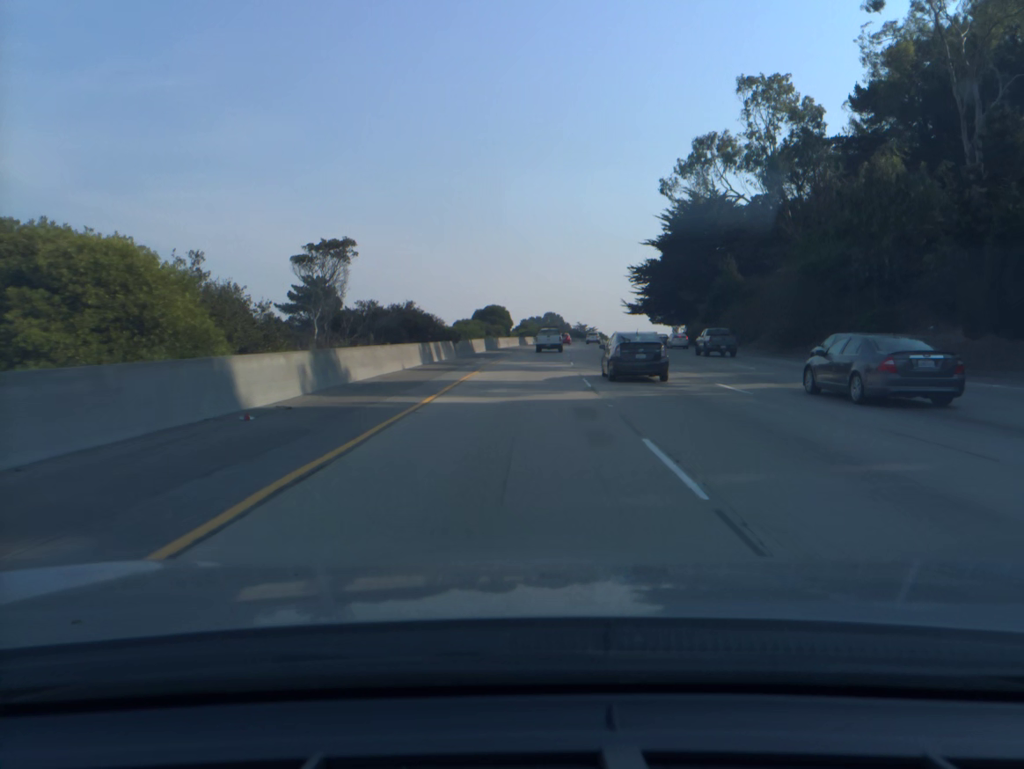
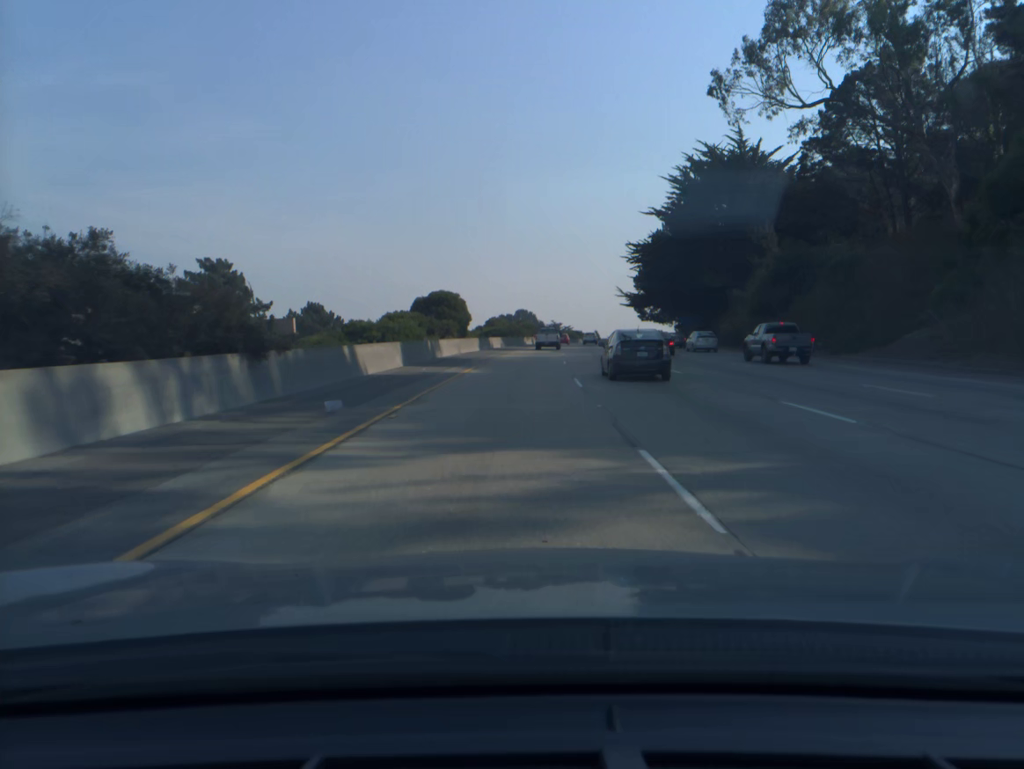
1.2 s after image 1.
(+0.7, +30.2) m; +2°
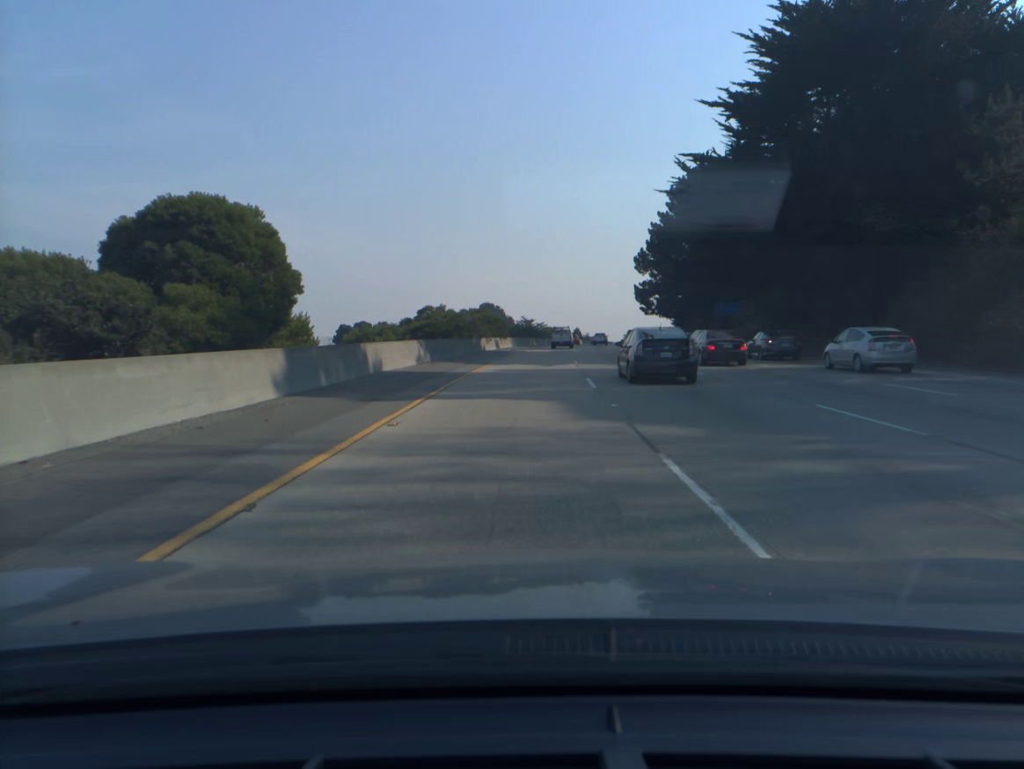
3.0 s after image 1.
(+0.9, +44.9) m; +2°
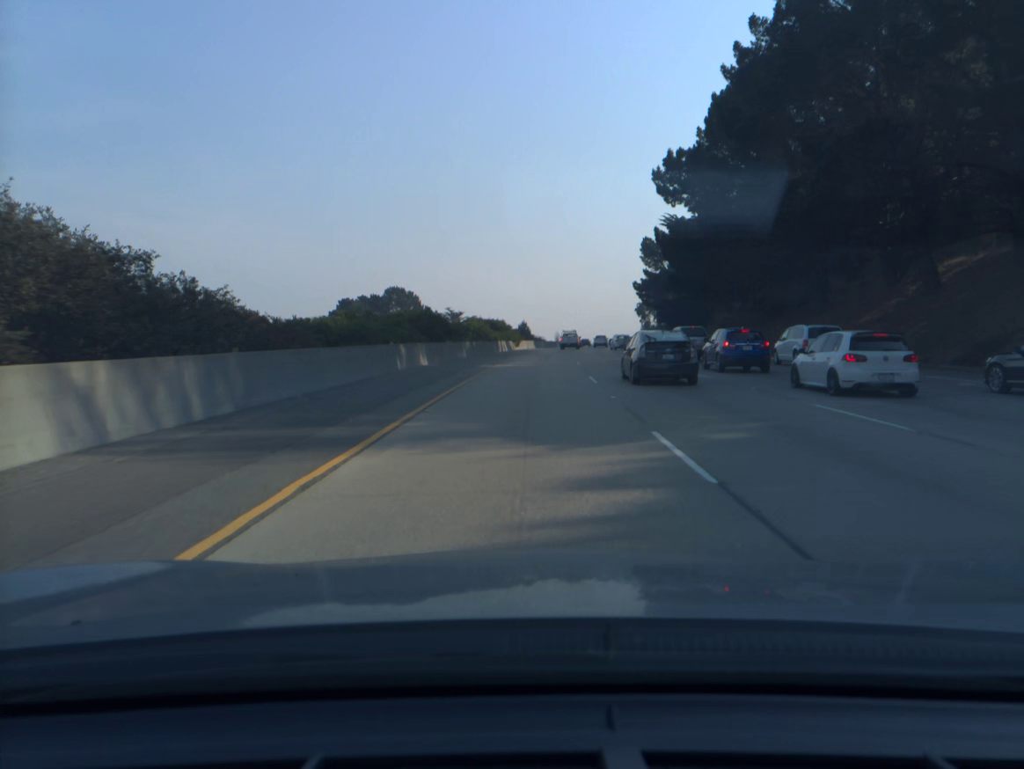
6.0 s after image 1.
(+3.0, +70.7) m; +5°
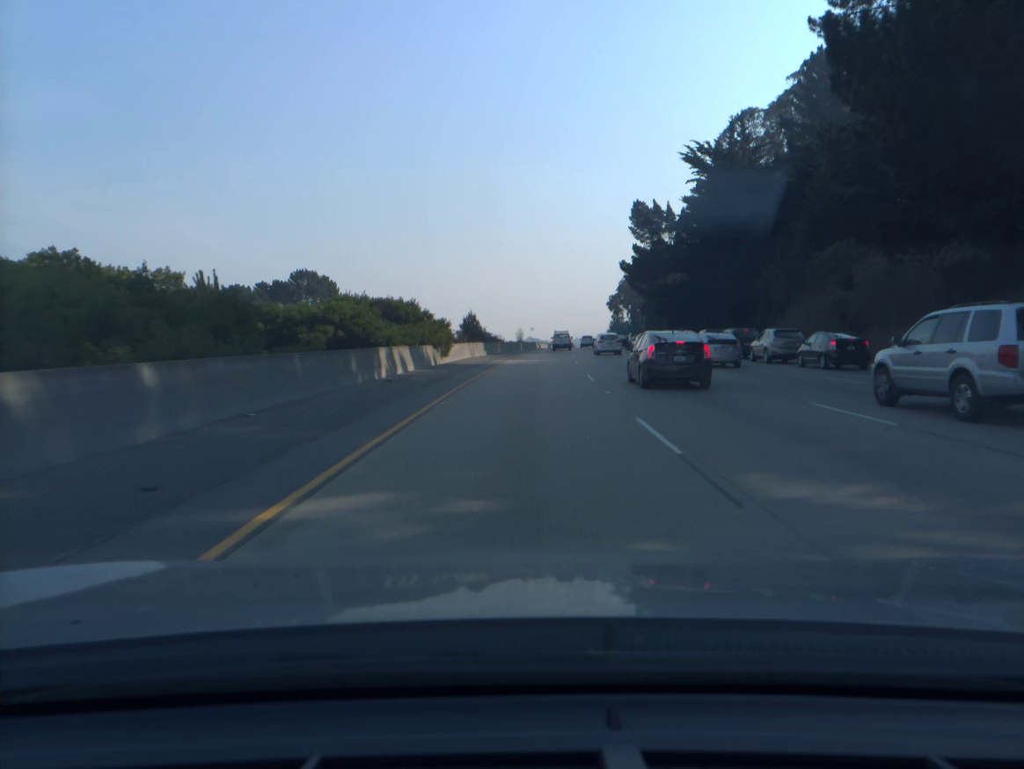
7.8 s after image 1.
(+1.1, +42.1) m; +3°
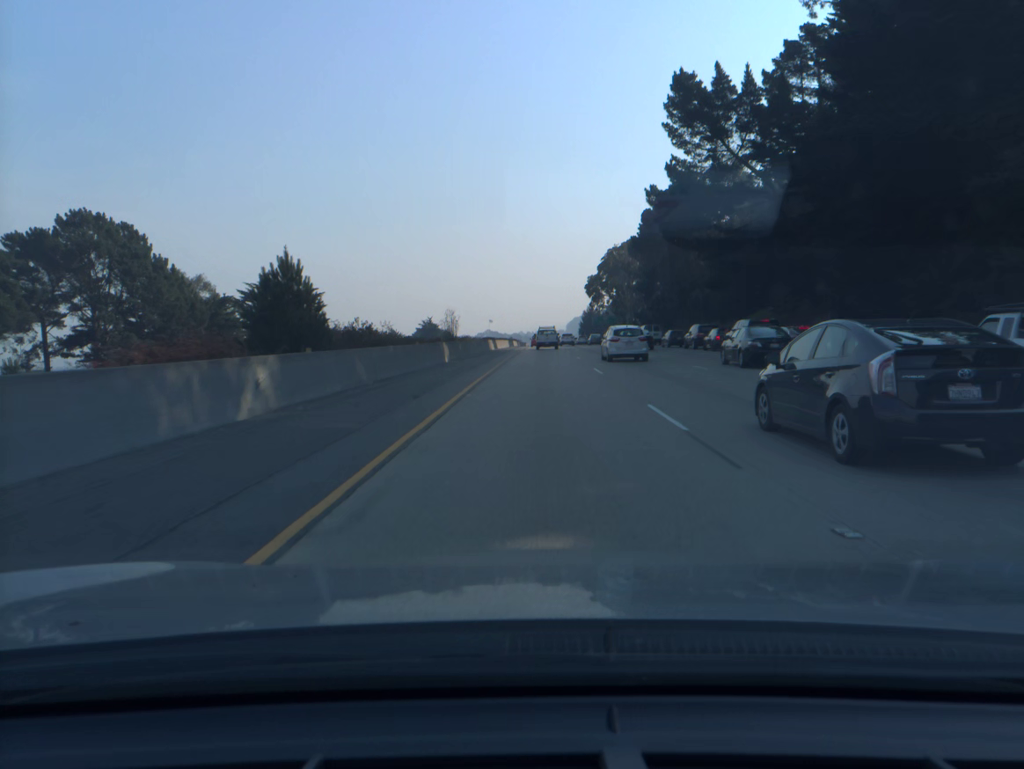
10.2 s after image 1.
(+1.4, +56.9) m; +3°
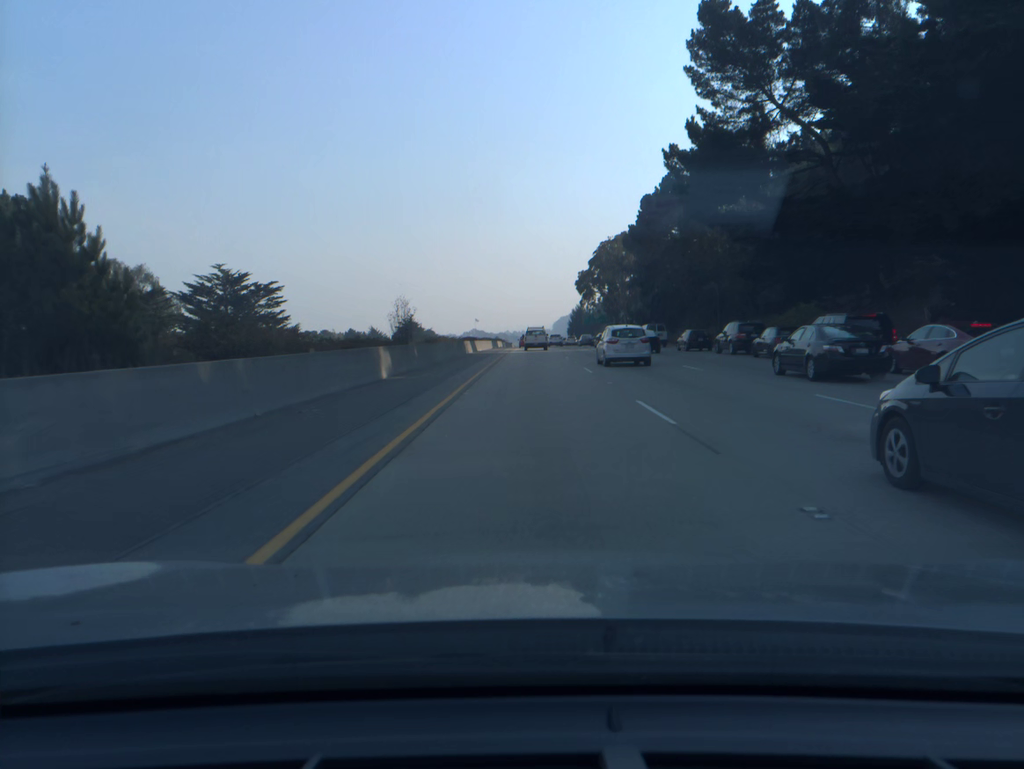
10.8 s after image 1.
(+0.1, +14.0) m; +1°
